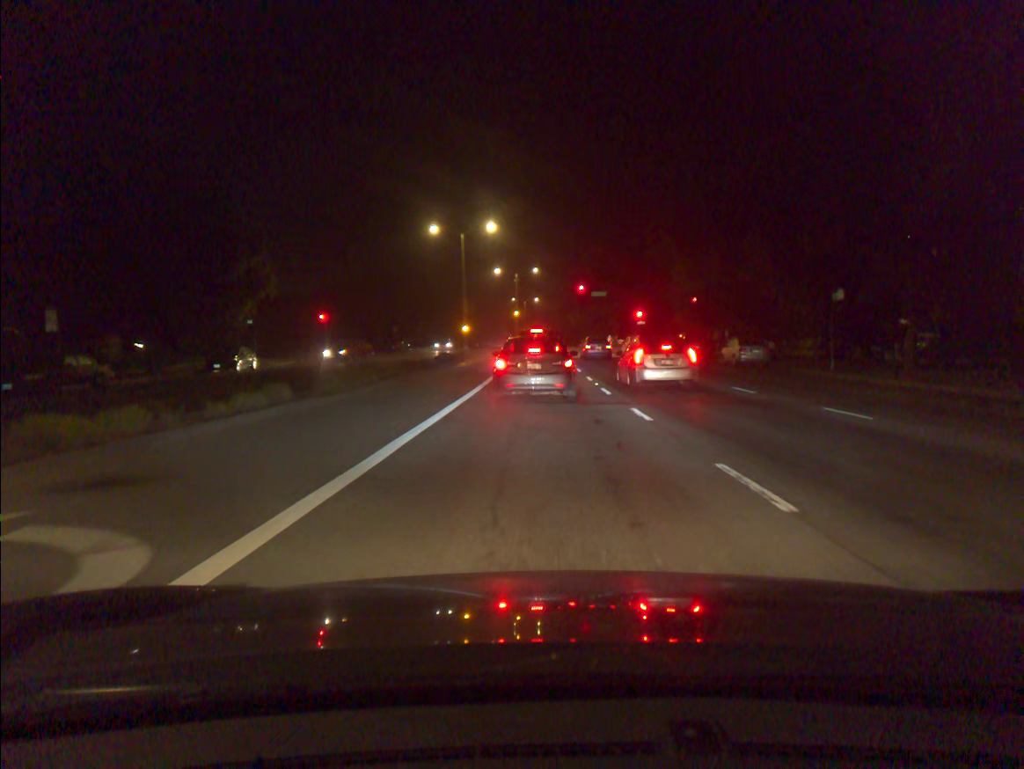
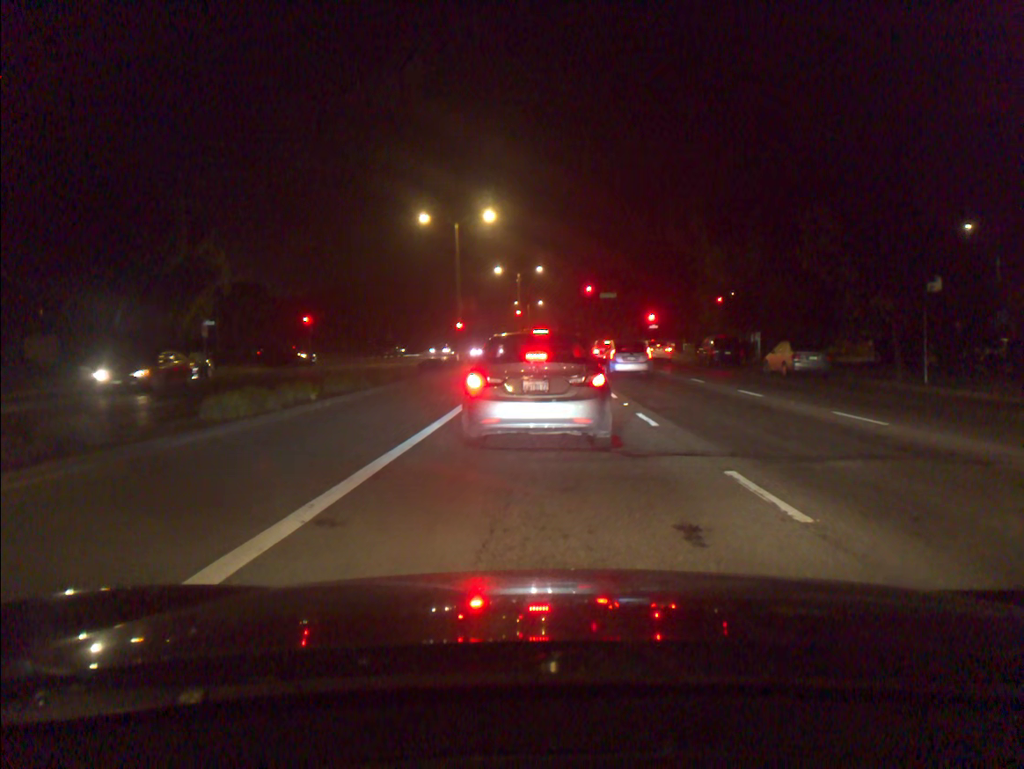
(-0.1, +7.6) m; 0°
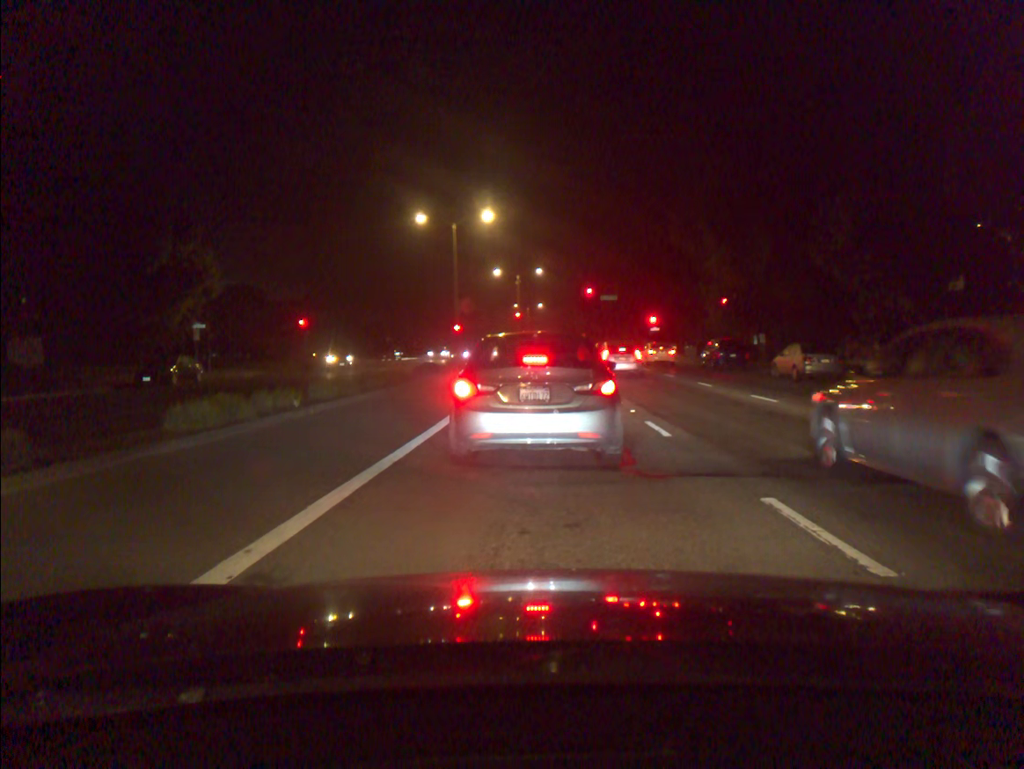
(0.0, +1.3) m; 0°
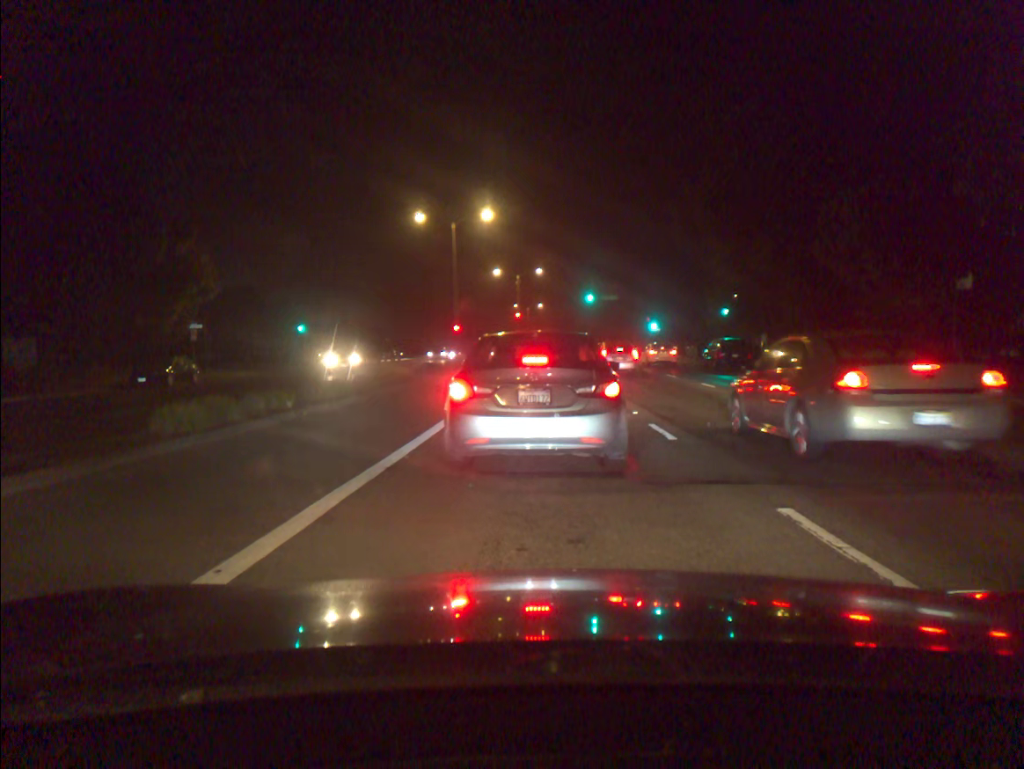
(0.0, +0.5) m; 0°
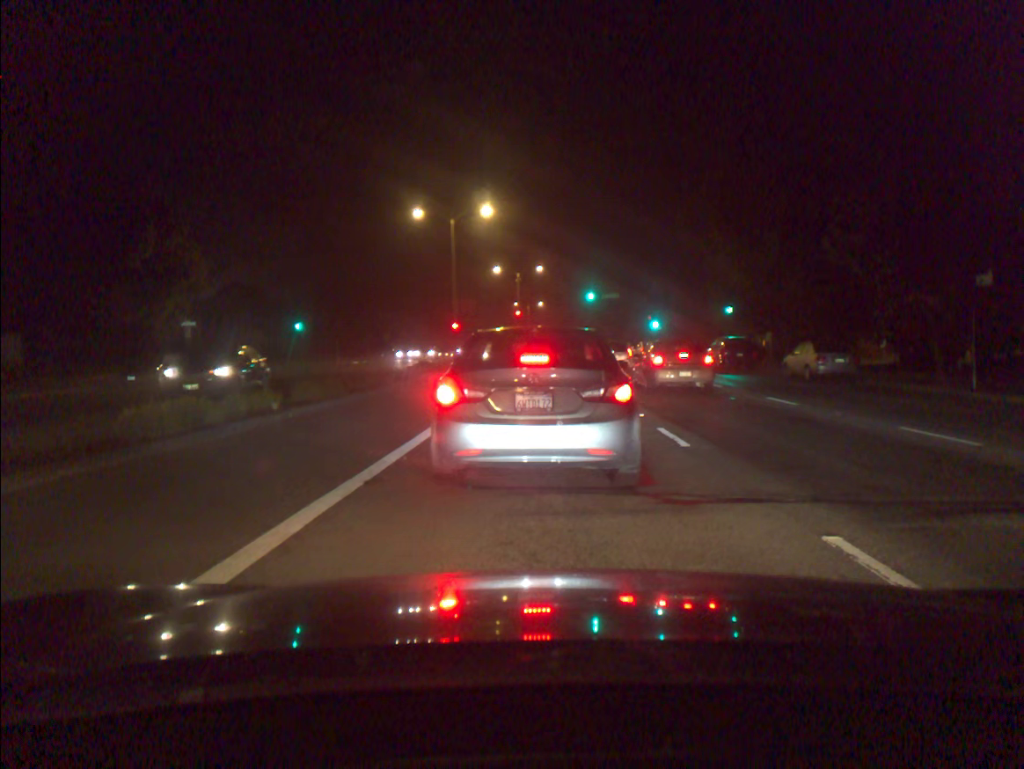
(0.0, +1.0) m; 0°
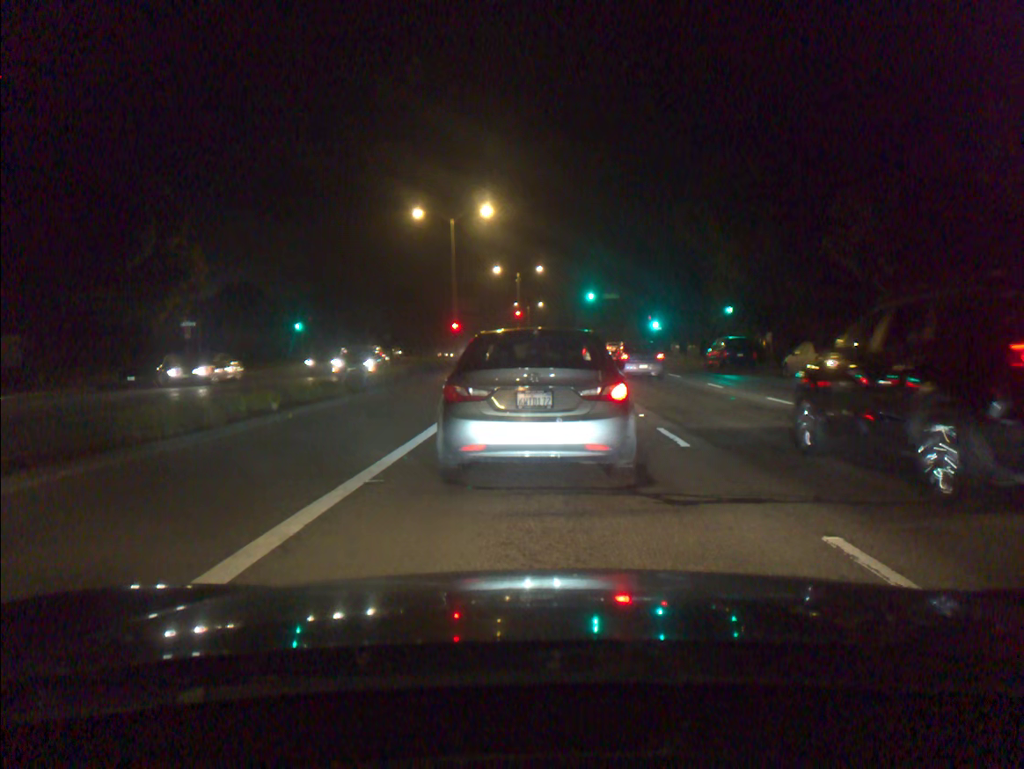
(0.0, 0.0) m; 0°
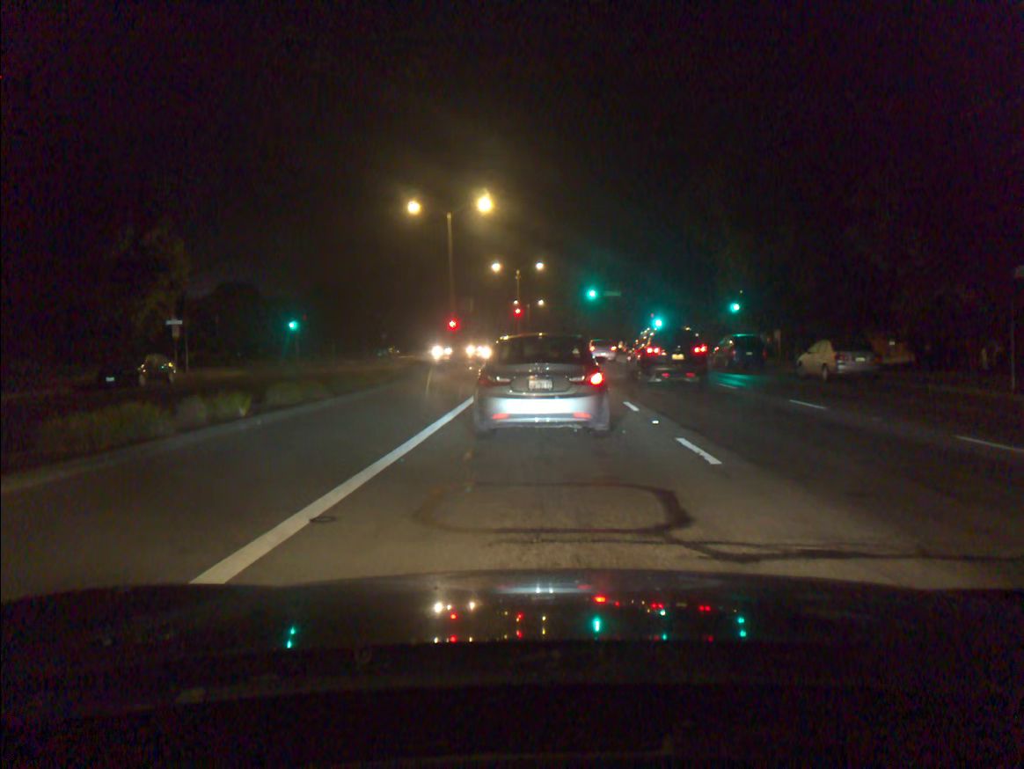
(0.0, +1.7) m; 0°
